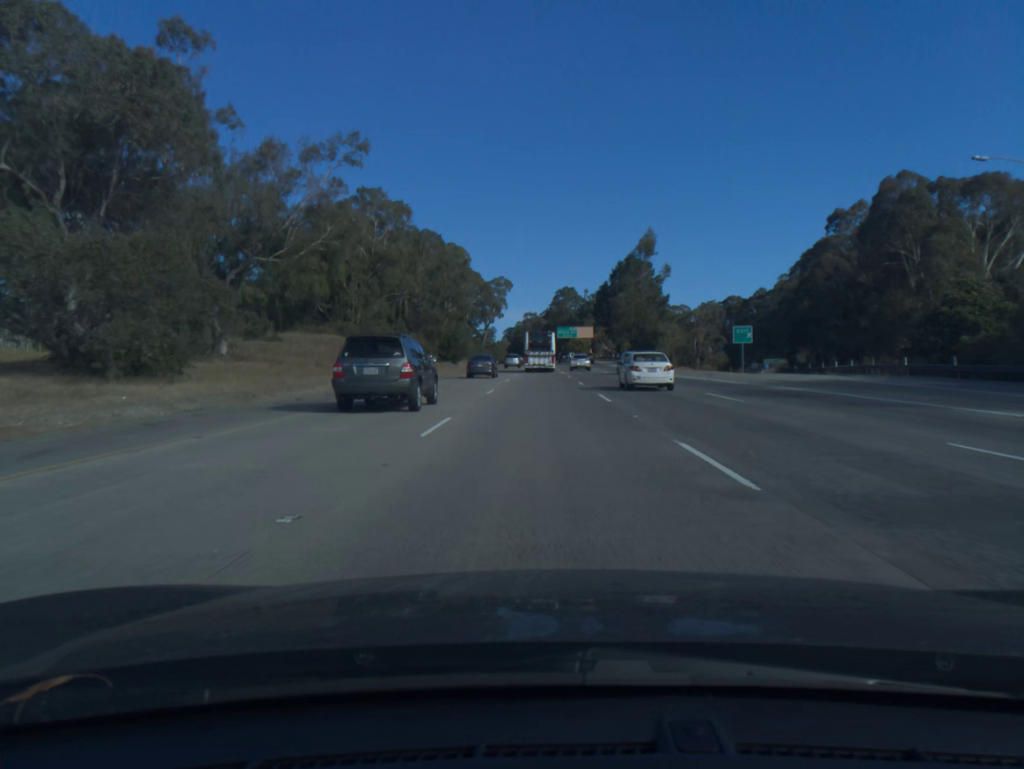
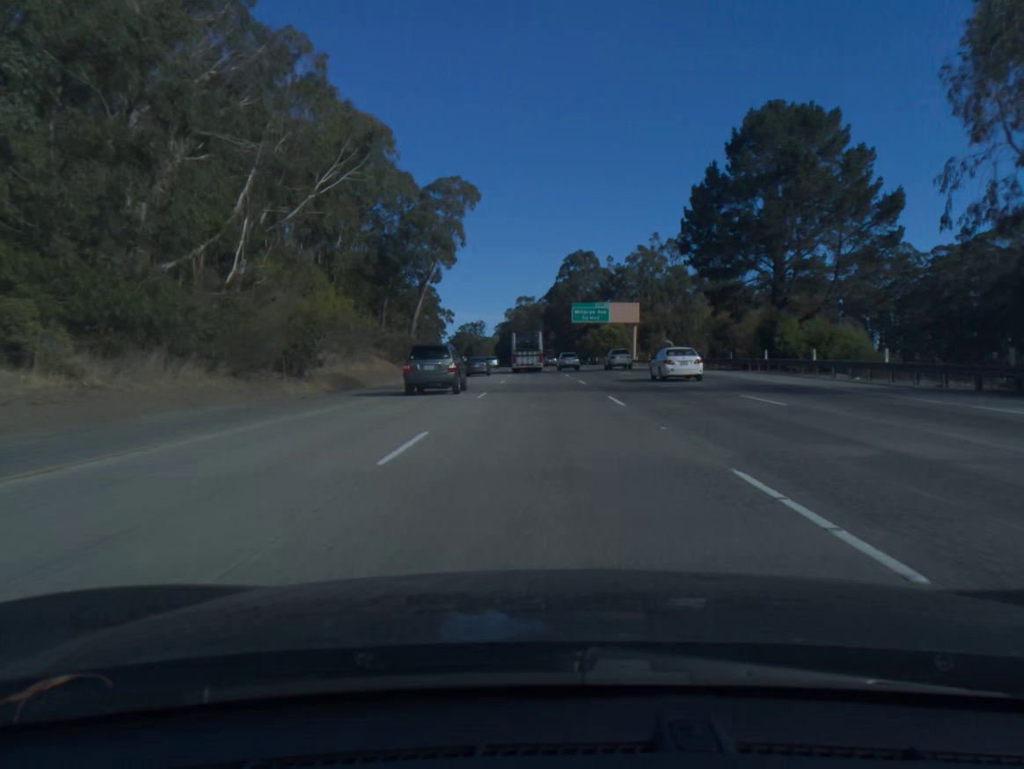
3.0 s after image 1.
(-0.2, +91.1) m; 0°
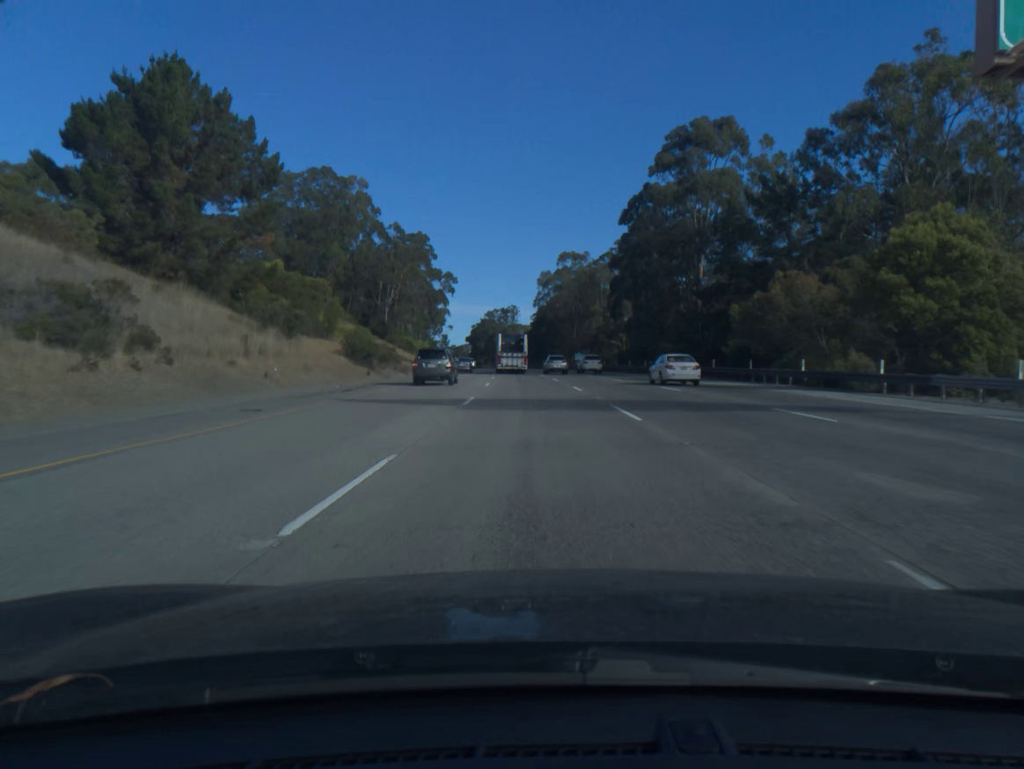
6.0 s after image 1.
(-1.7, +91.2) m; -3°
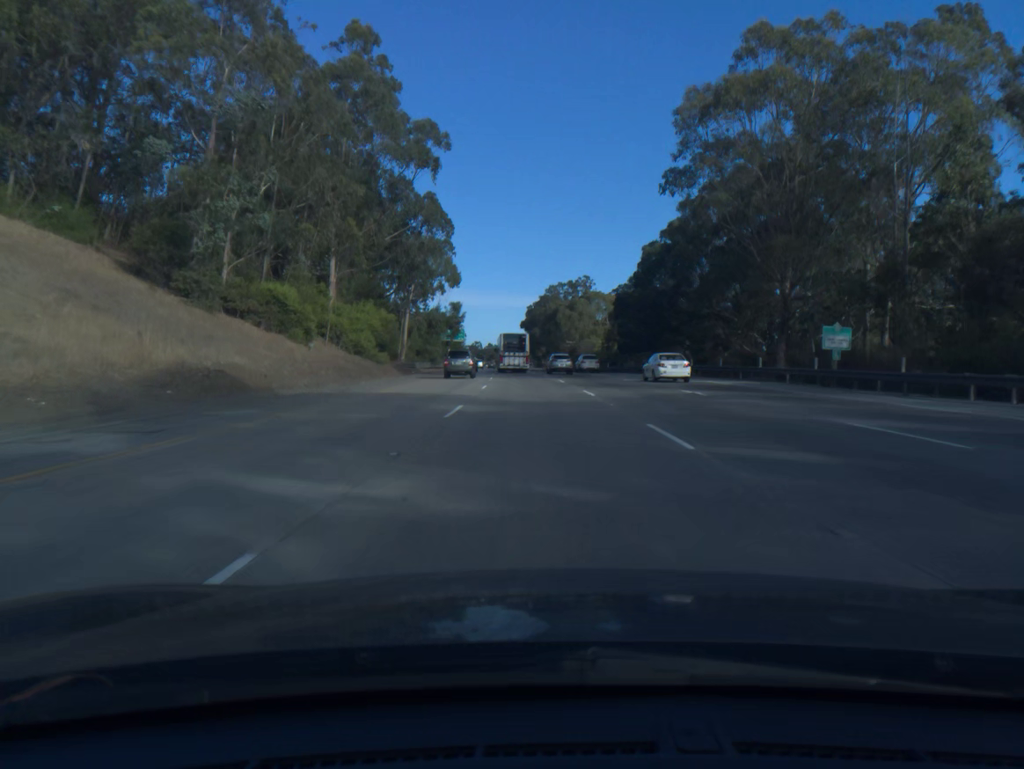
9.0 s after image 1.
(-4.2, +91.8) m; -5°
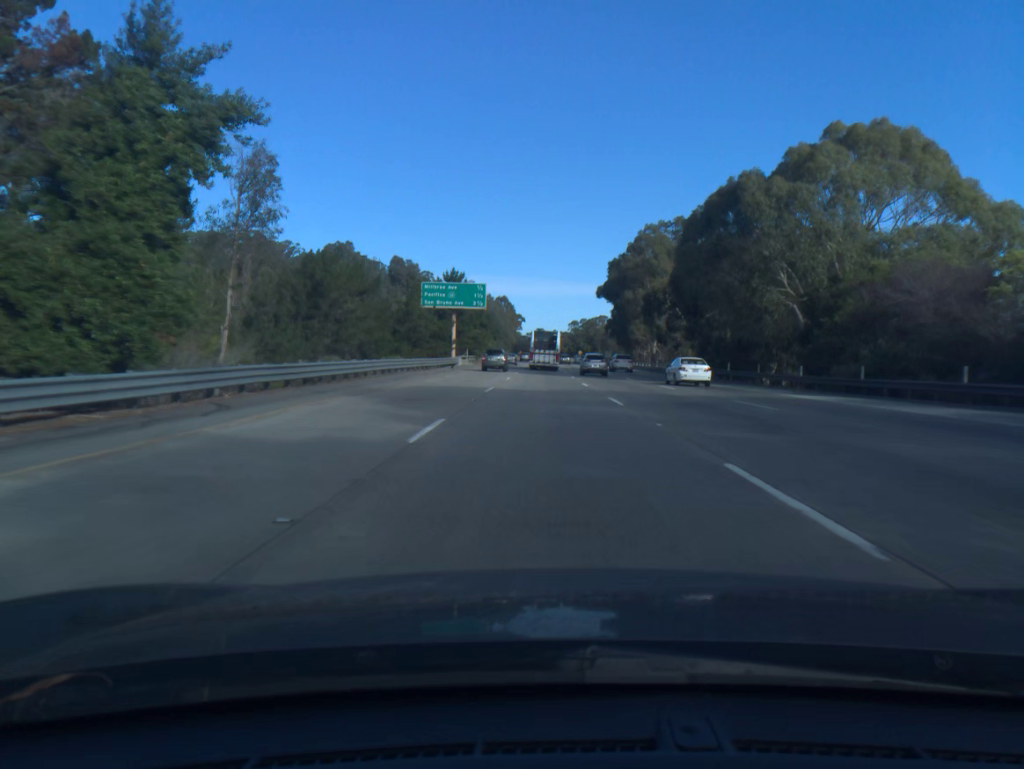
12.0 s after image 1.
(-4.1, +92.9) m; -5°
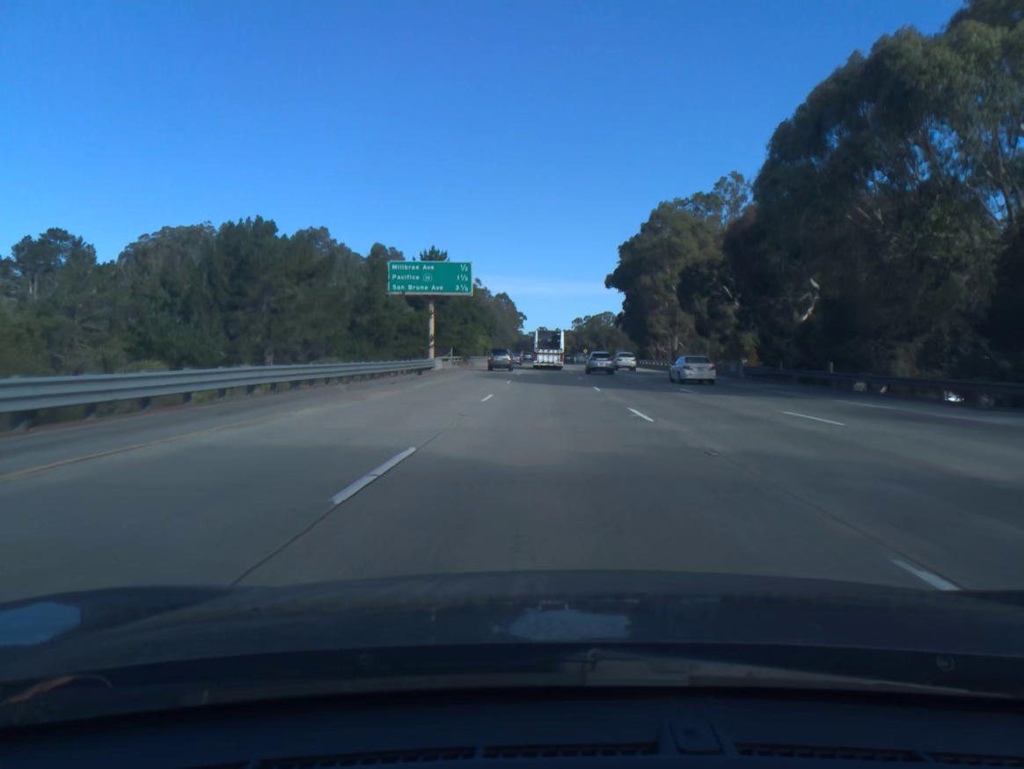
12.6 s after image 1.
(0.0, +18.7) m; 0°
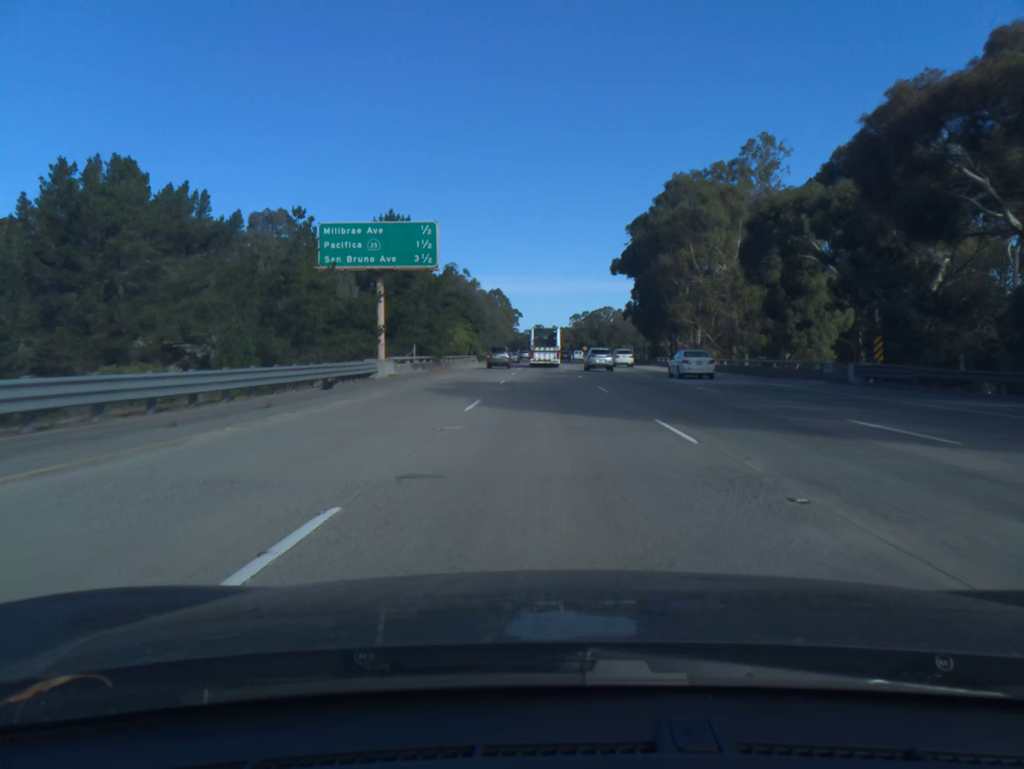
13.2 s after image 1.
(0.0, +18.7) m; 0°
